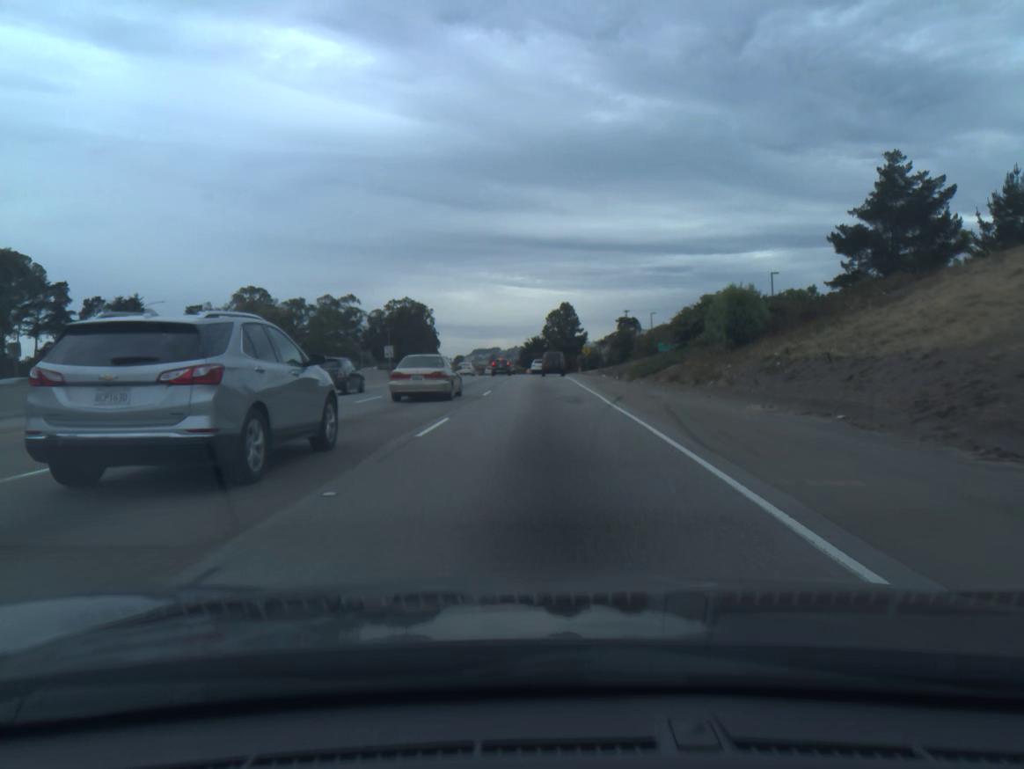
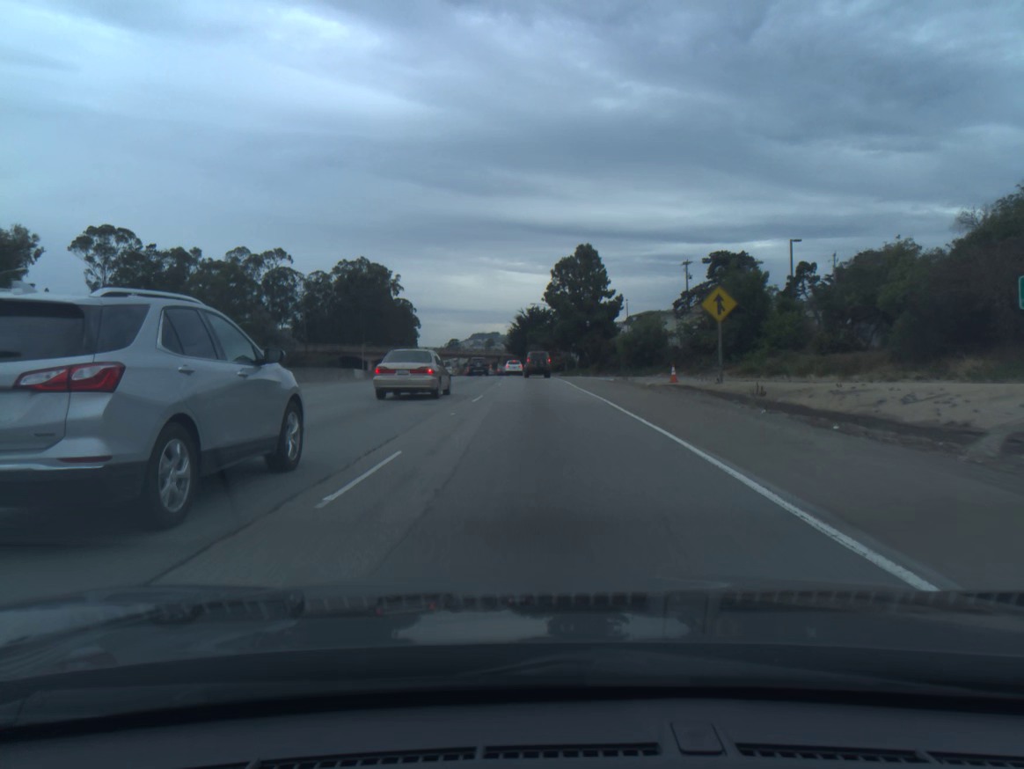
(-0.2, +78.1) m; 0°
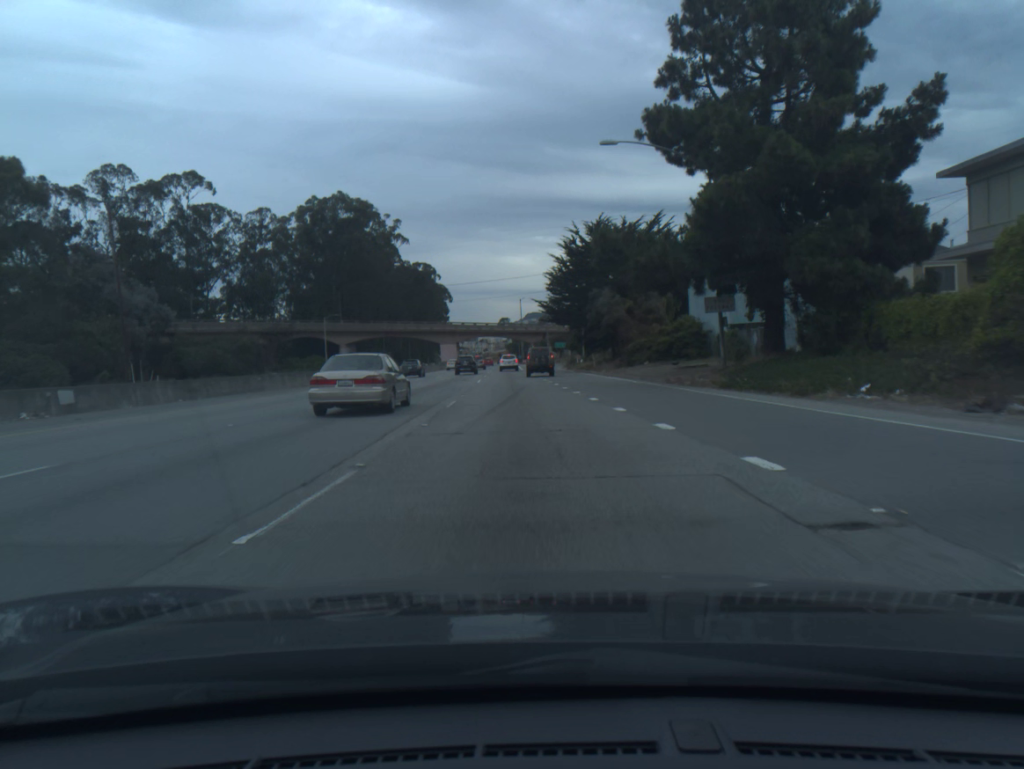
(-1.7, +74.7) m; -4°
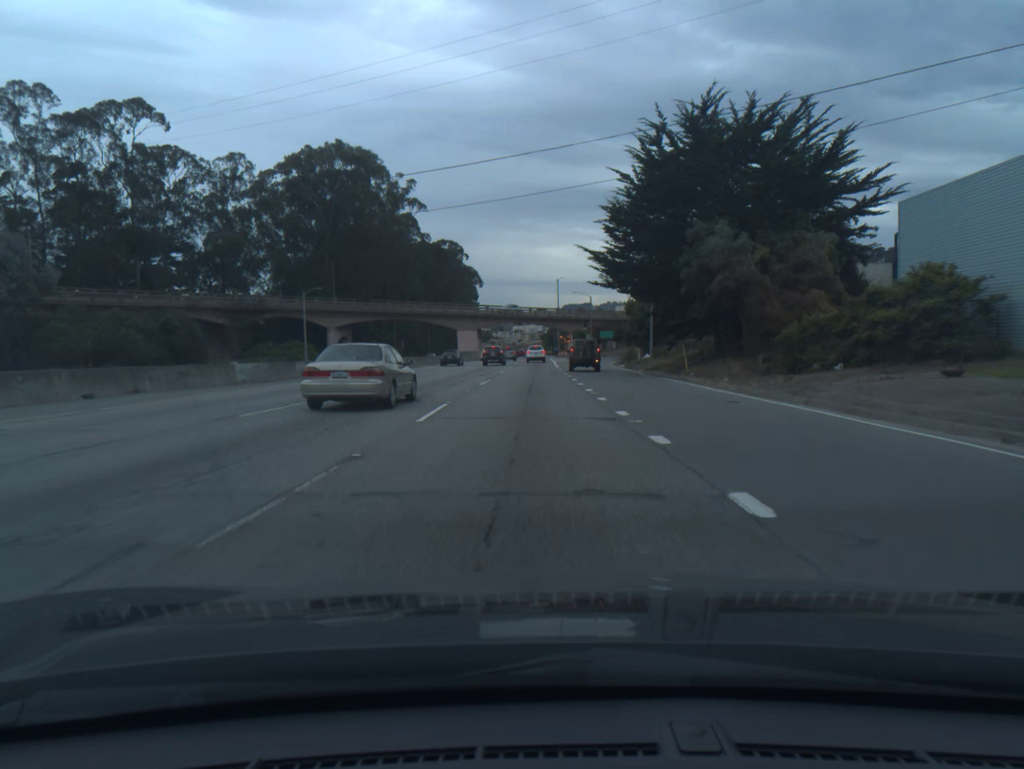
(-0.7, +29.1) m; -3°
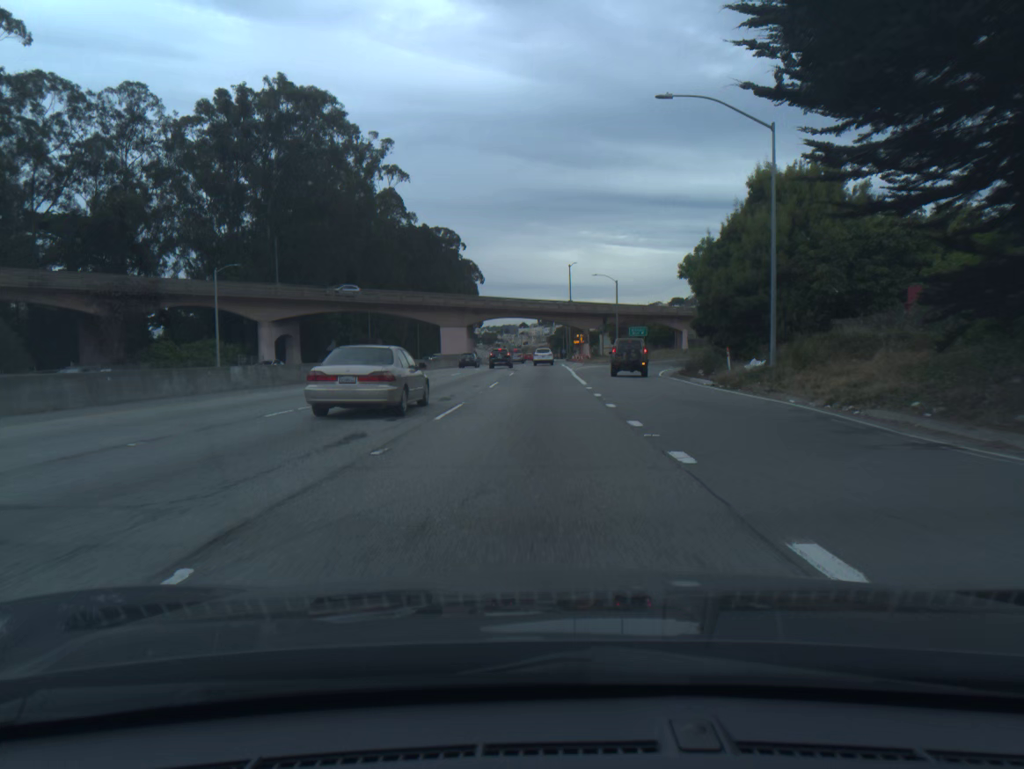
(-0.3, +28.8) m; -1°
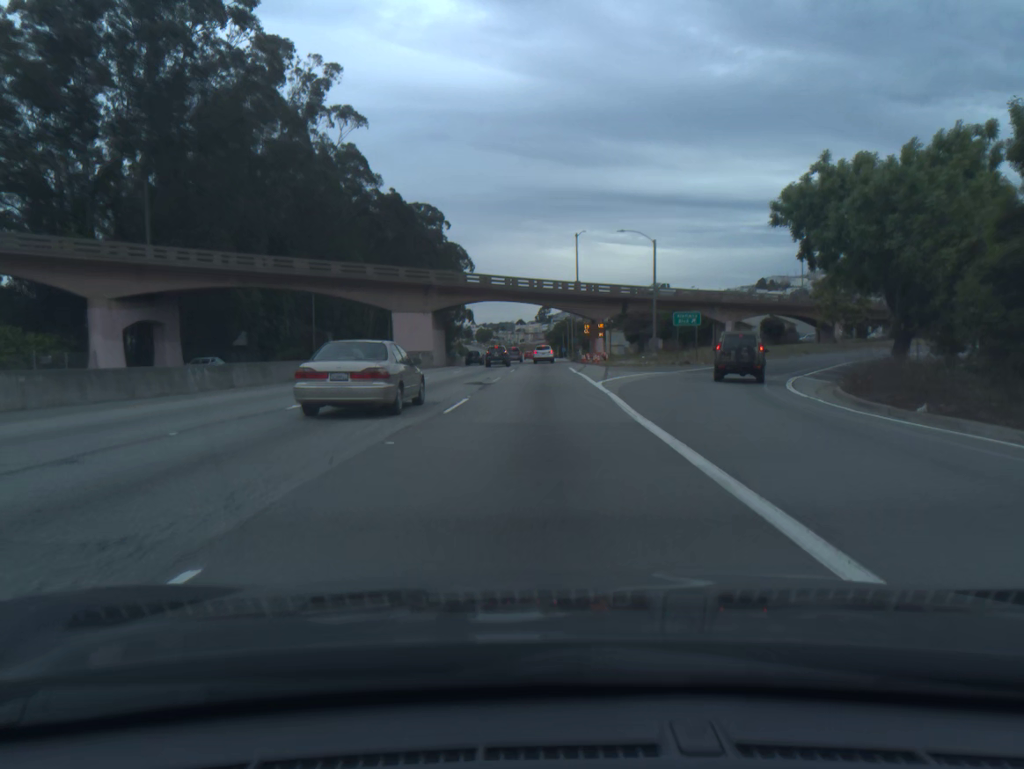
(0.0, +28.5) m; 0°
